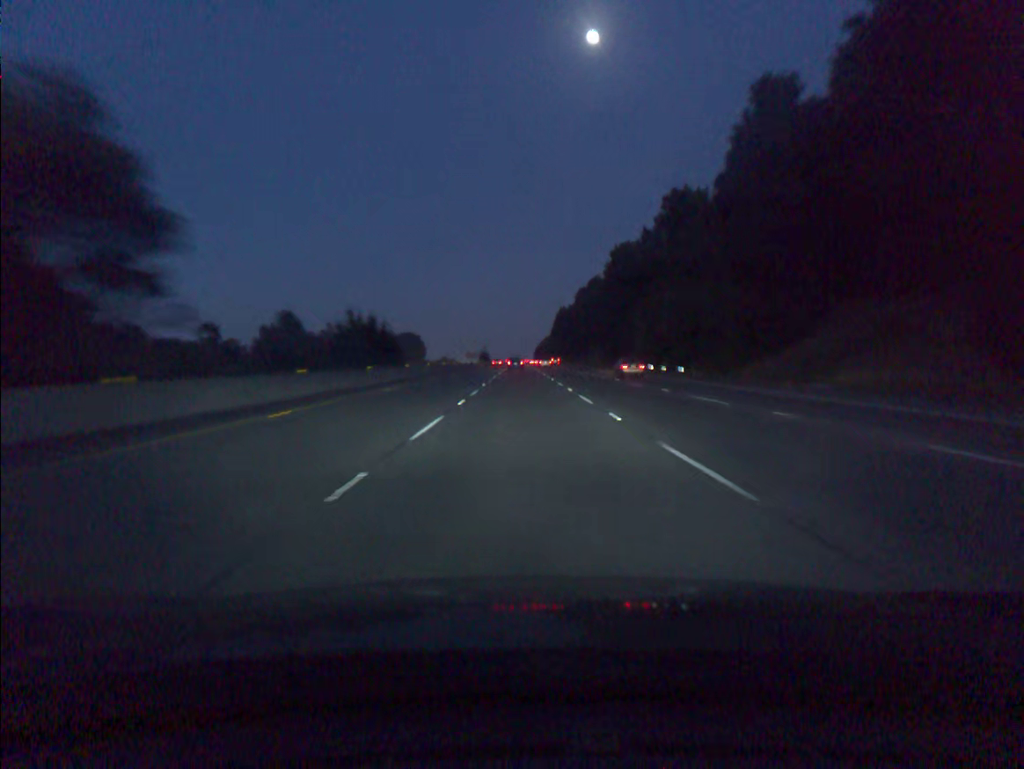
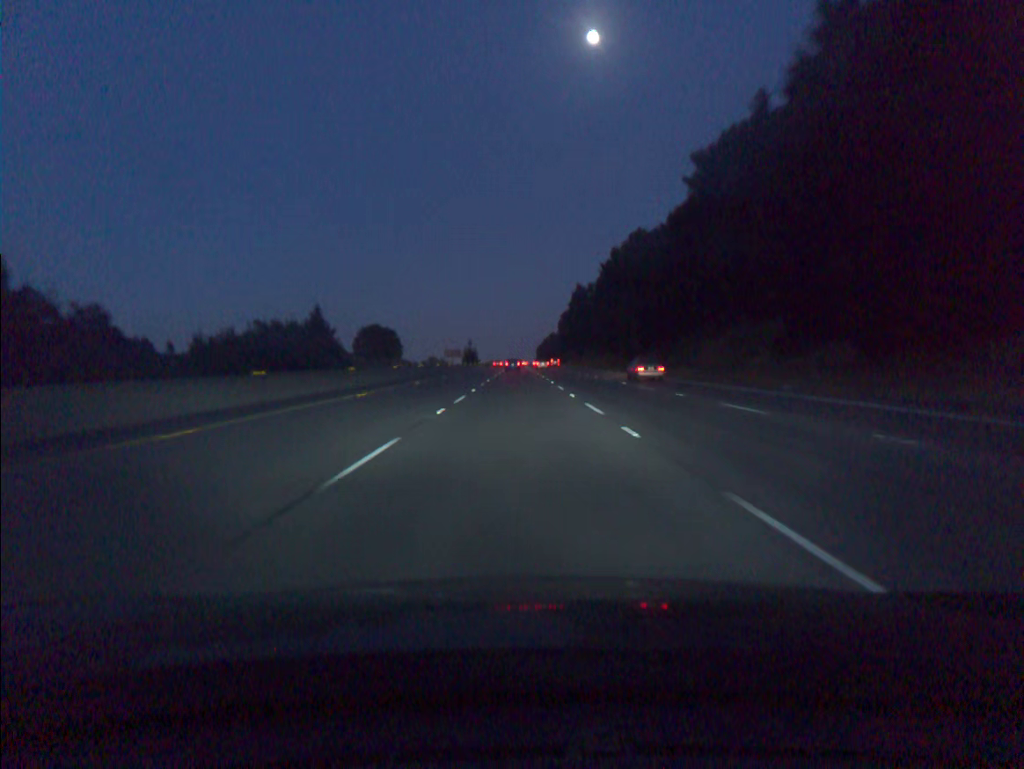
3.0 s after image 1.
(+0.3, +92.1) m; 0°
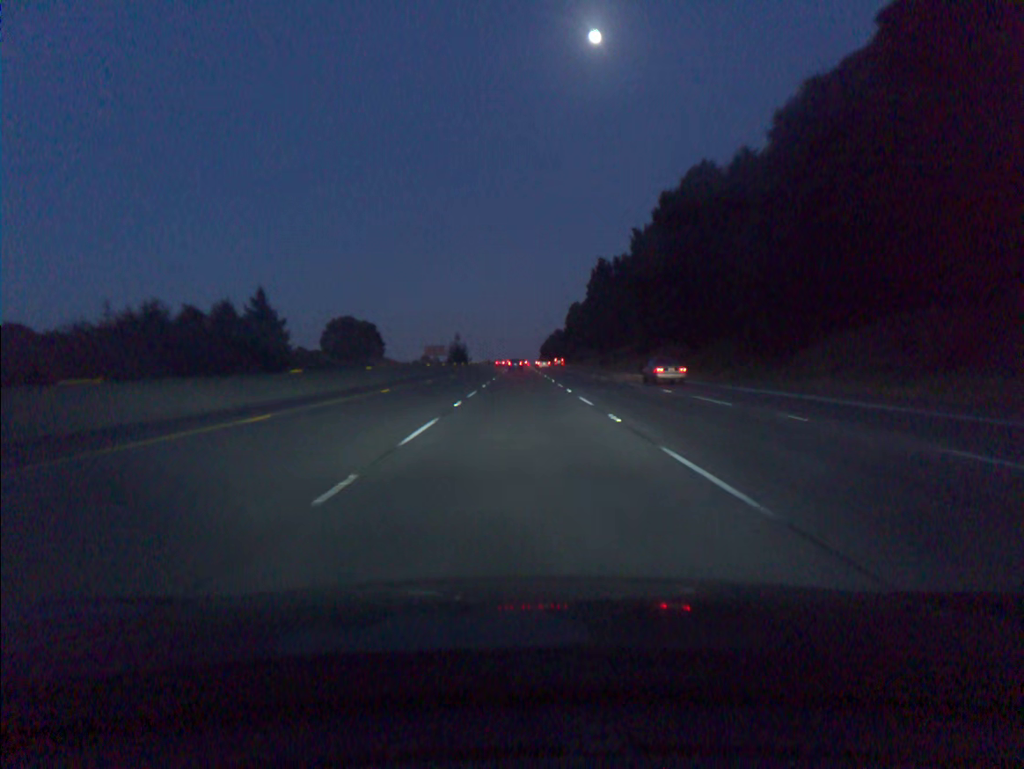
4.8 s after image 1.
(-0.1, +54.8) m; 0°
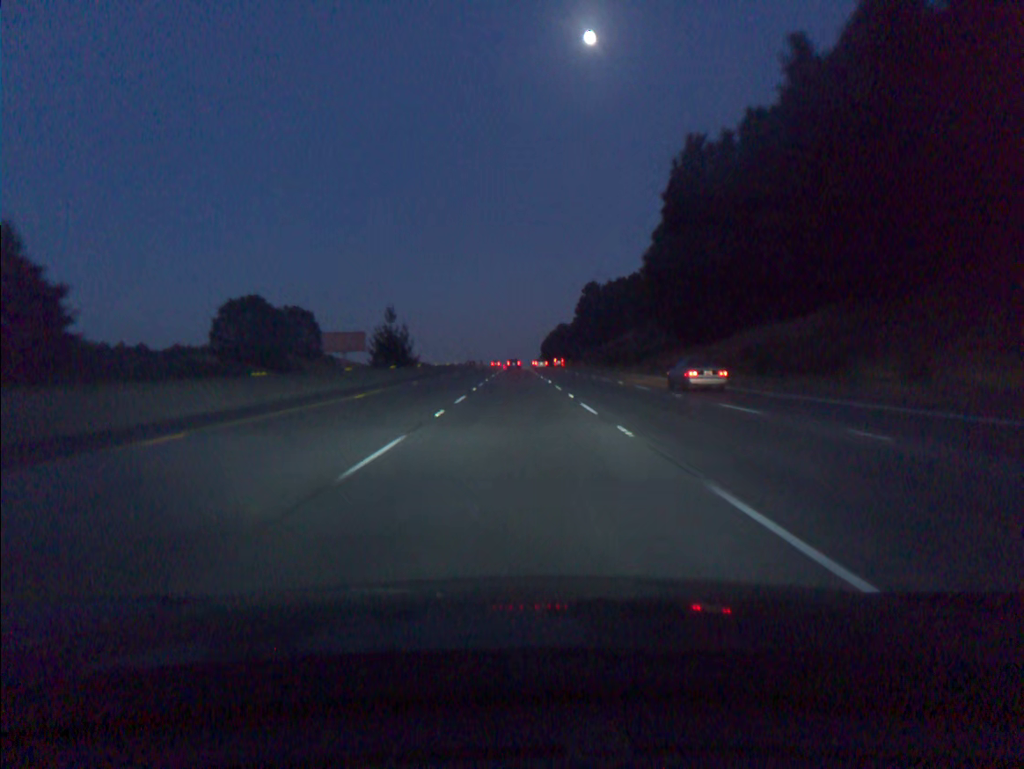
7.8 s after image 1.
(+0.4, +91.1) m; 0°
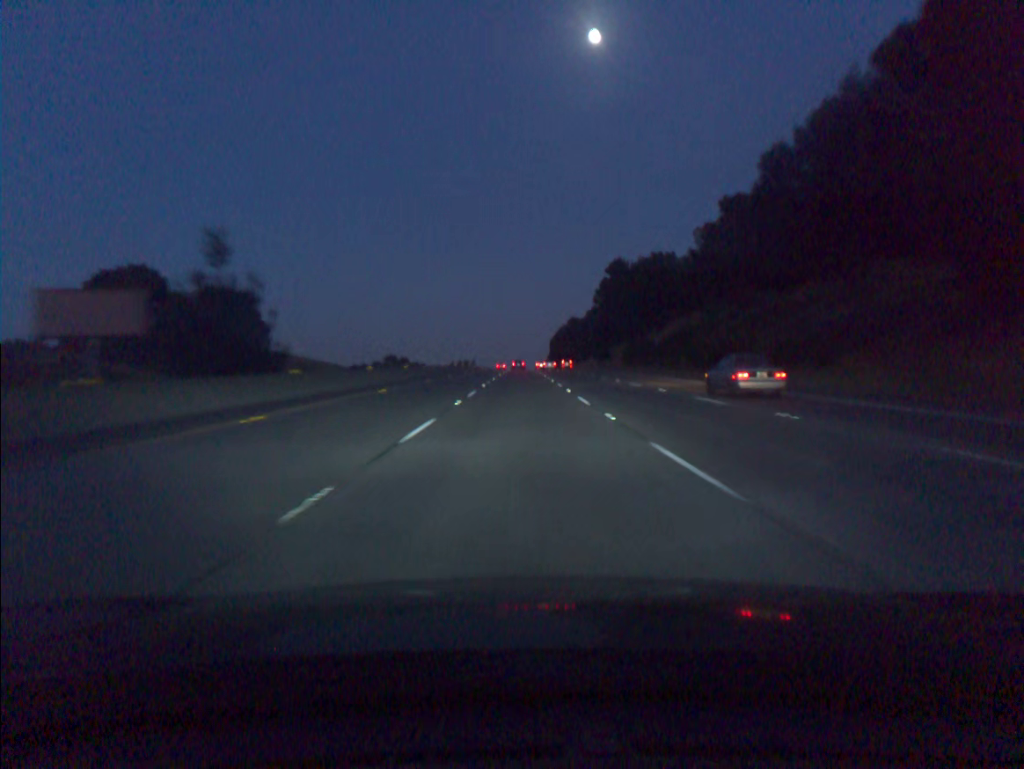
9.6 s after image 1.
(-0.1, +54.8) m; 0°
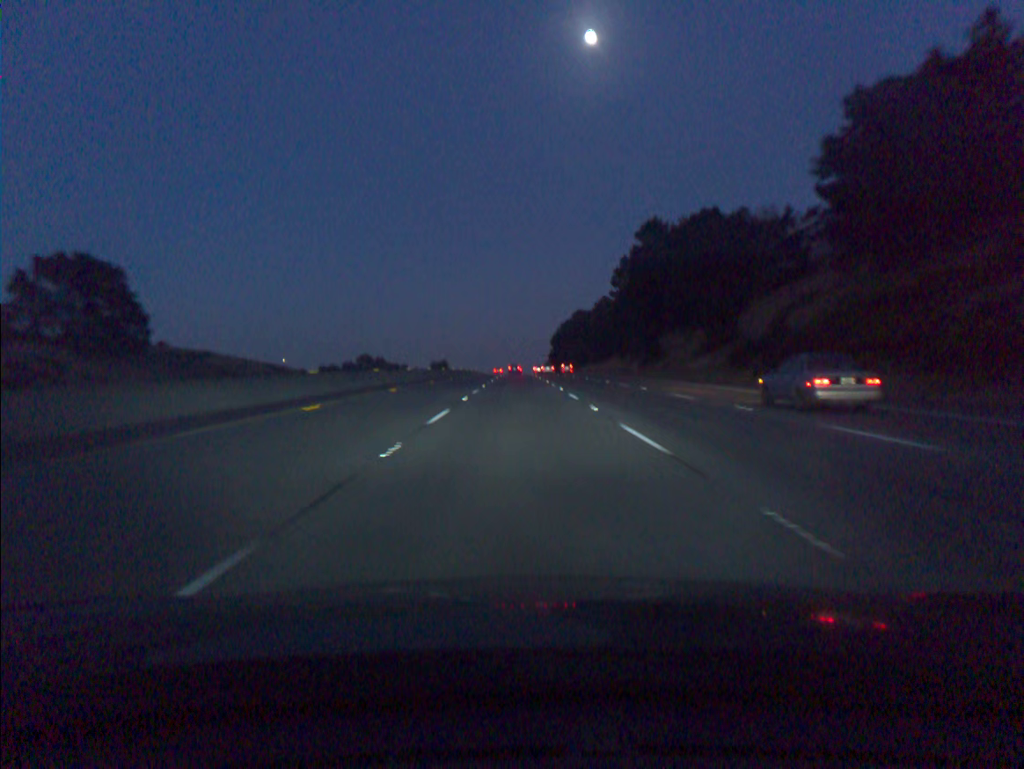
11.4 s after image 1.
(+0.1, +54.8) m; 0°
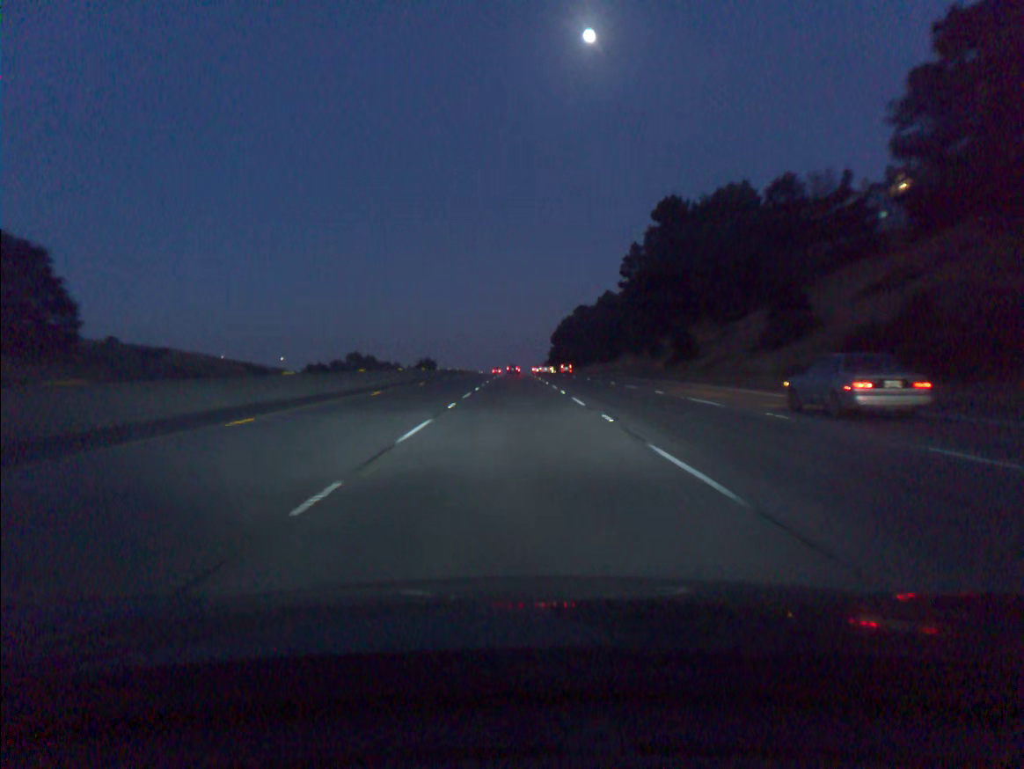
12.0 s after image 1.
(0.0, +18.3) m; 0°
